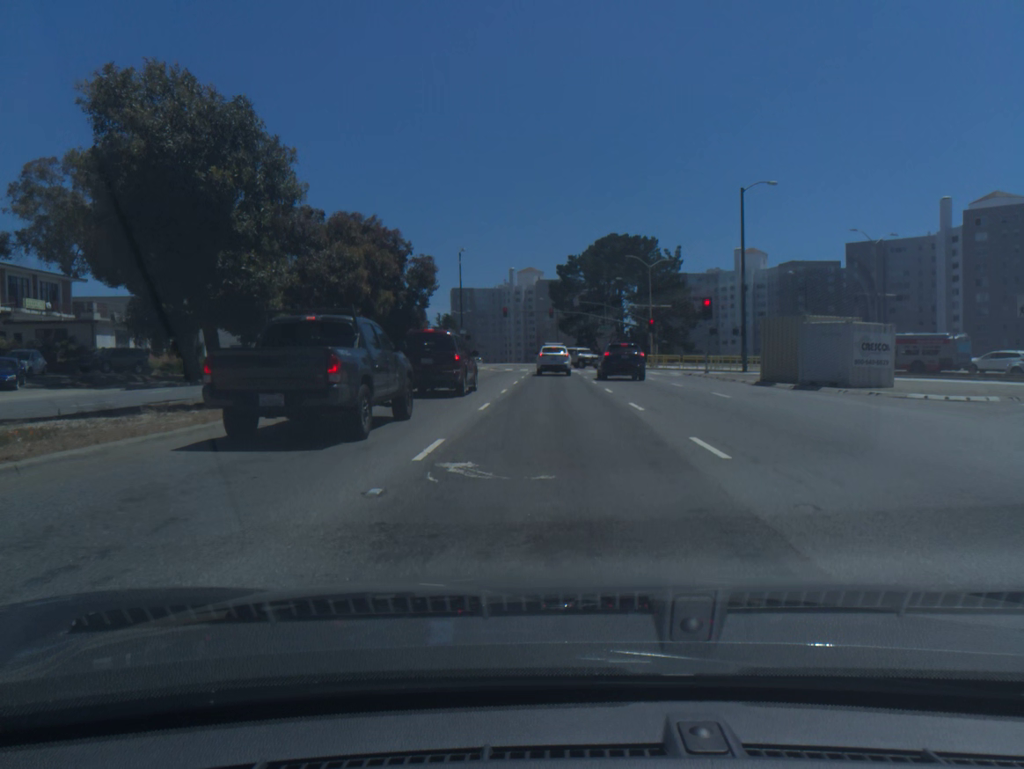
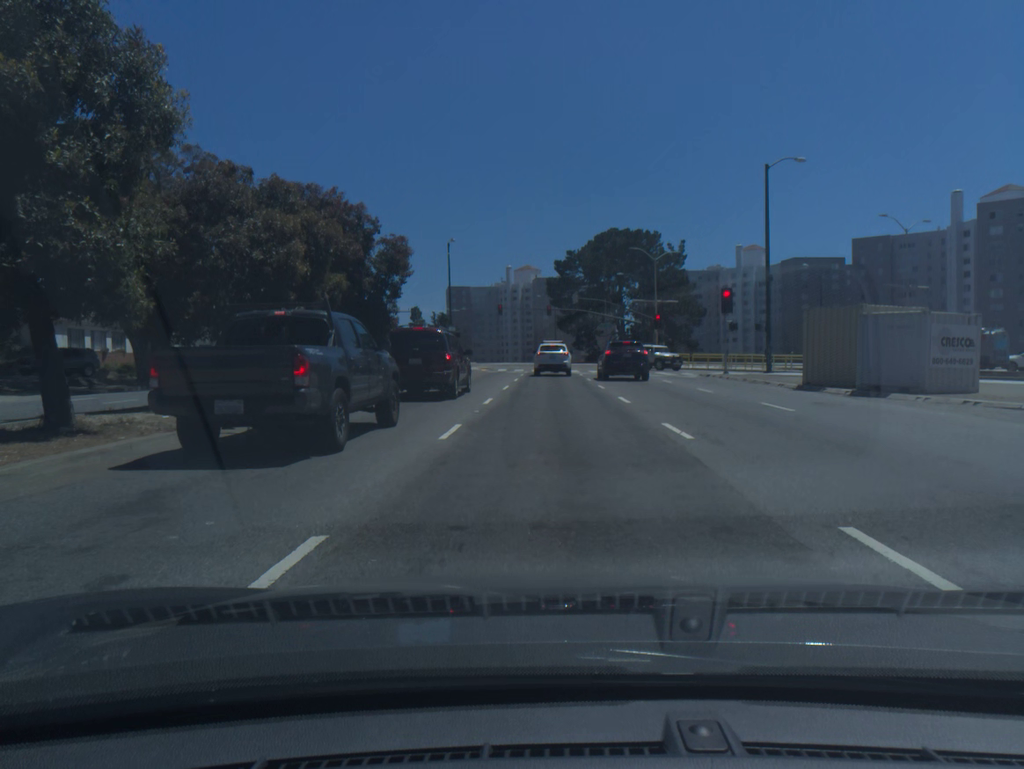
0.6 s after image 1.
(0.0, +5.9) m; 0°
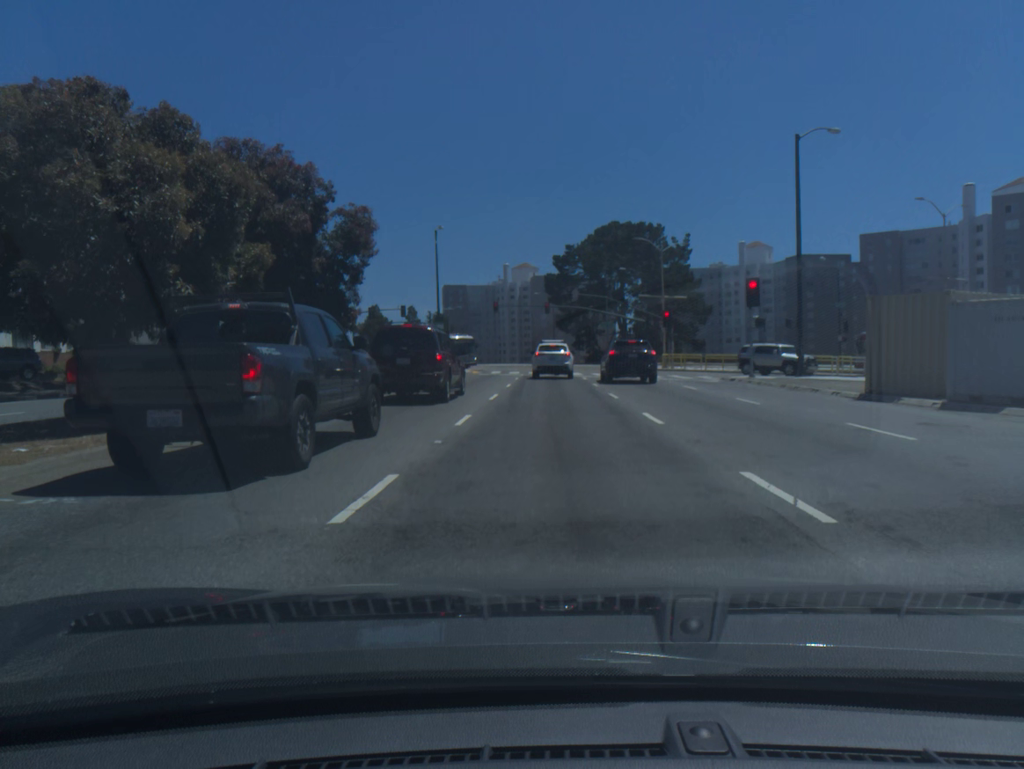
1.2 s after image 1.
(0.0, +5.4) m; 0°
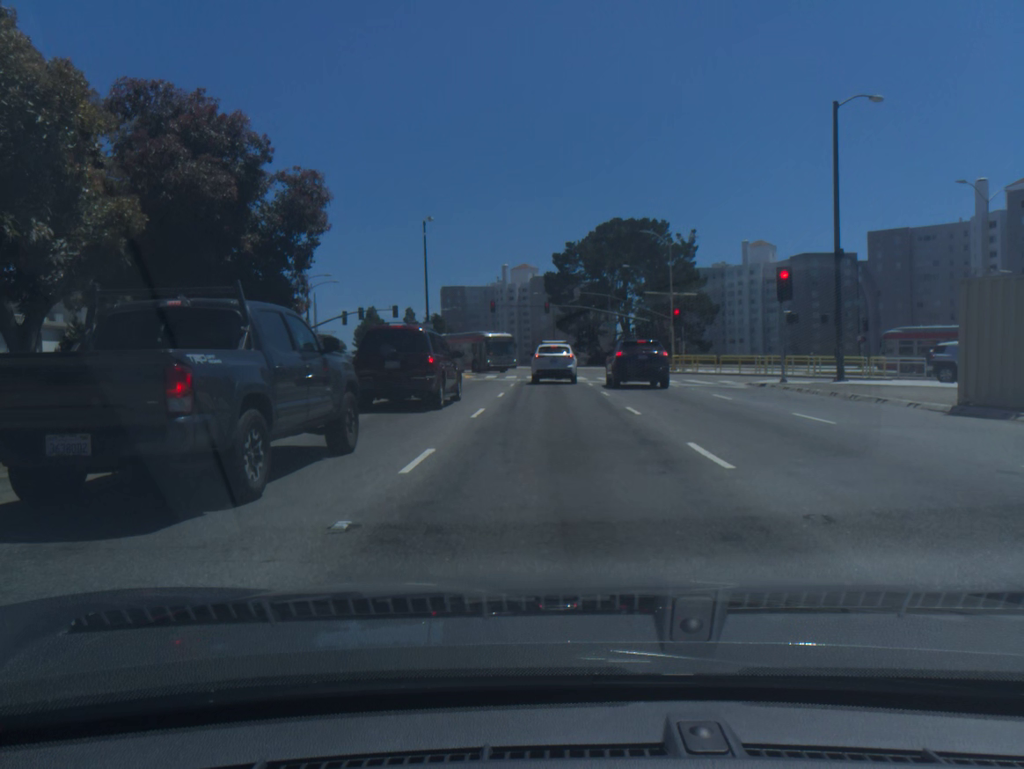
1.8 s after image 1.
(0.0, +4.9) m; 0°
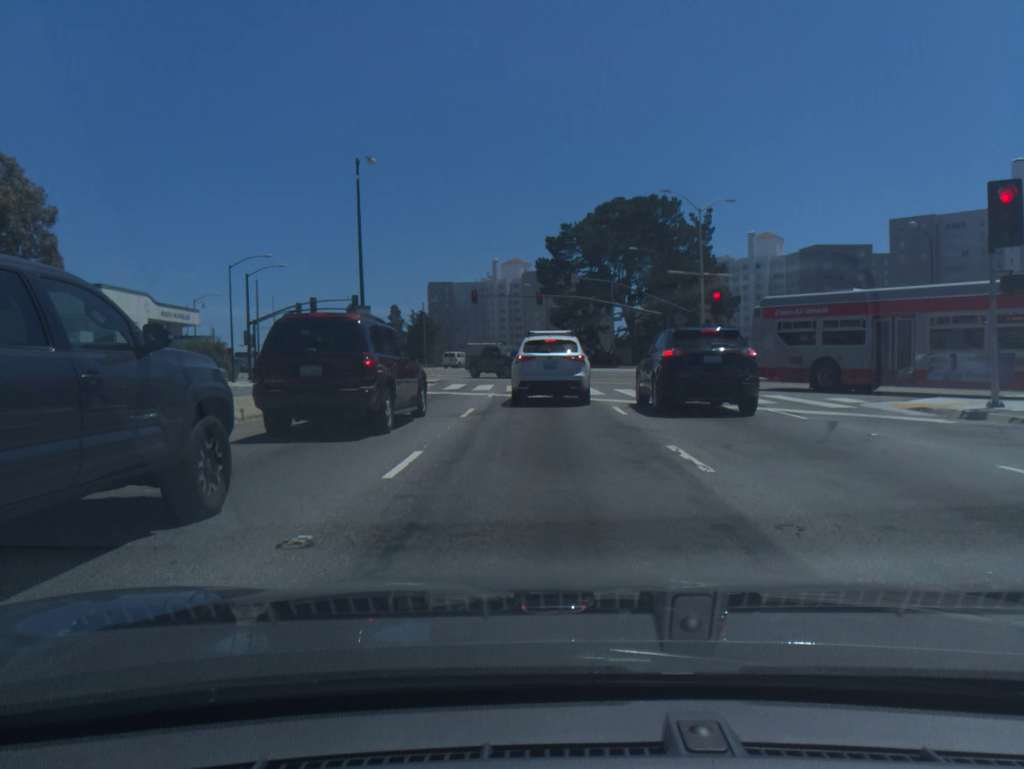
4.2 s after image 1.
(+0.1, +15.4) m; +1°
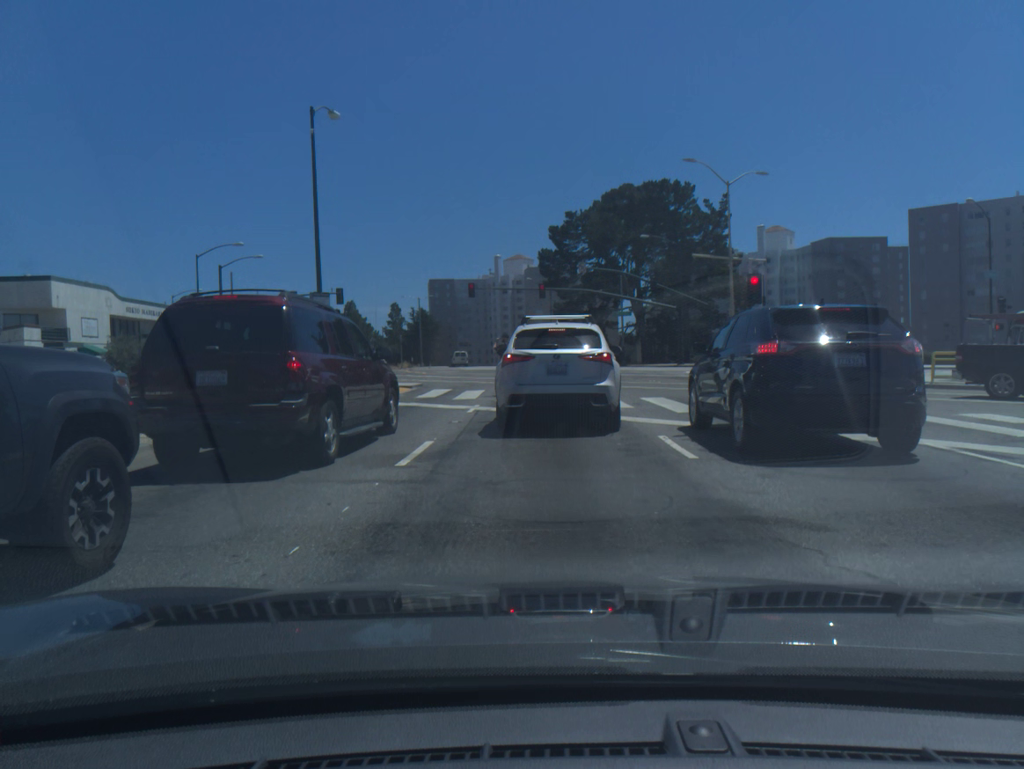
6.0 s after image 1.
(0.0, +6.8) m; 0°
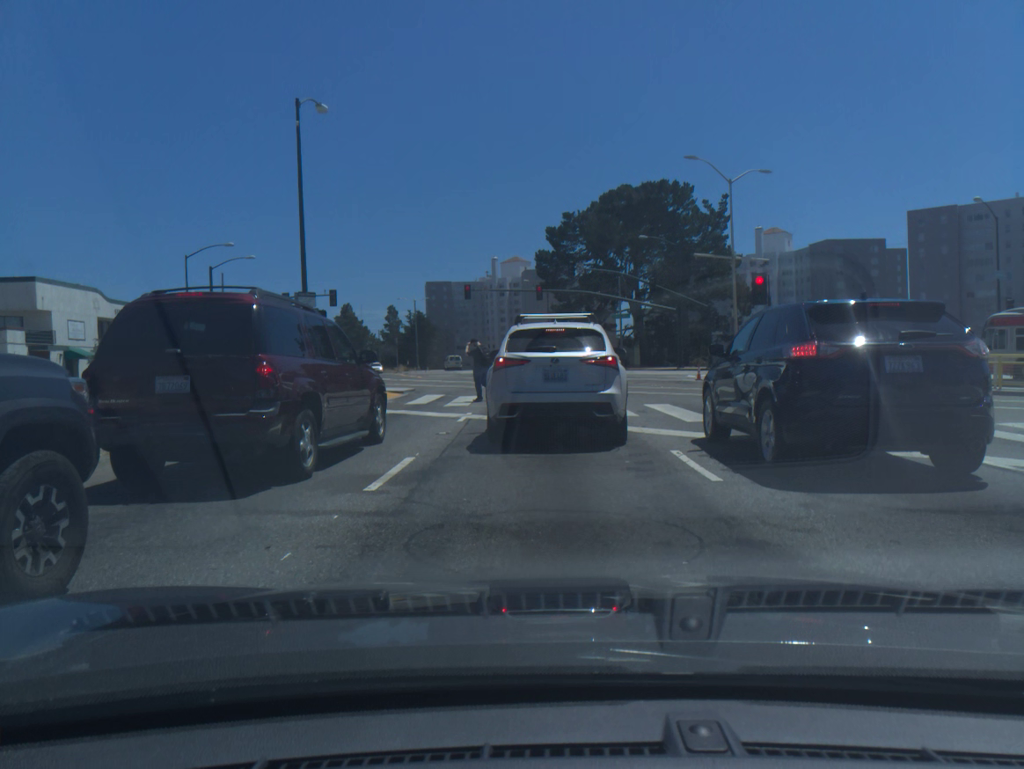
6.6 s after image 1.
(0.0, +1.3) m; 0°
